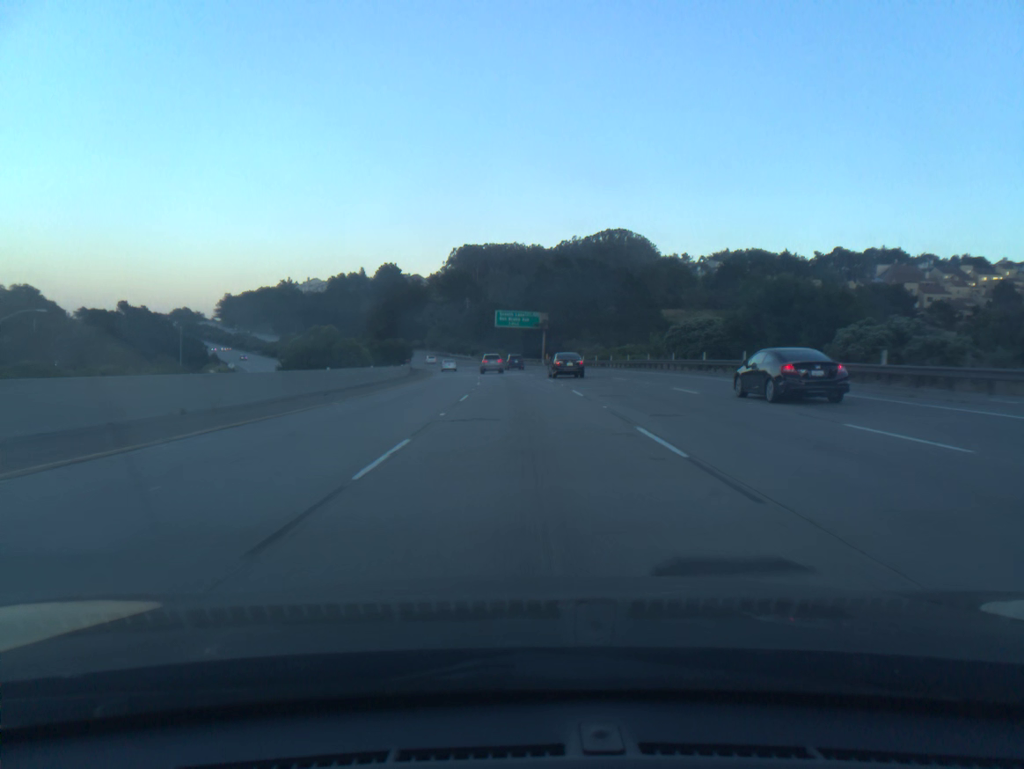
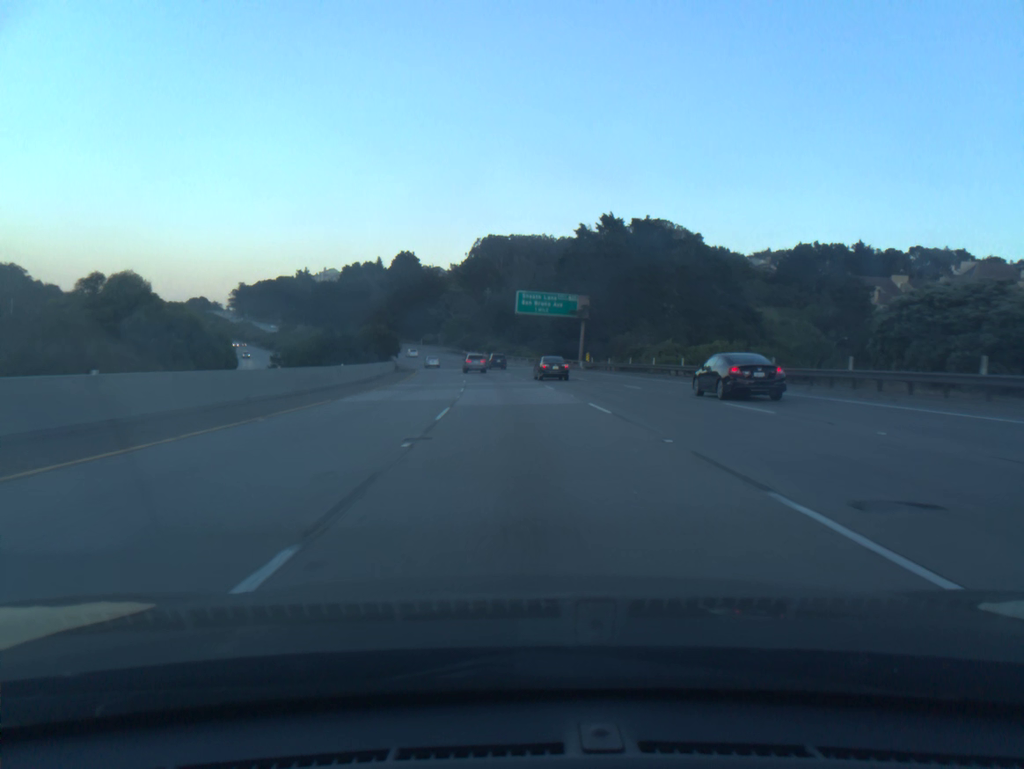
(-0.4, +36.1) m; -2°
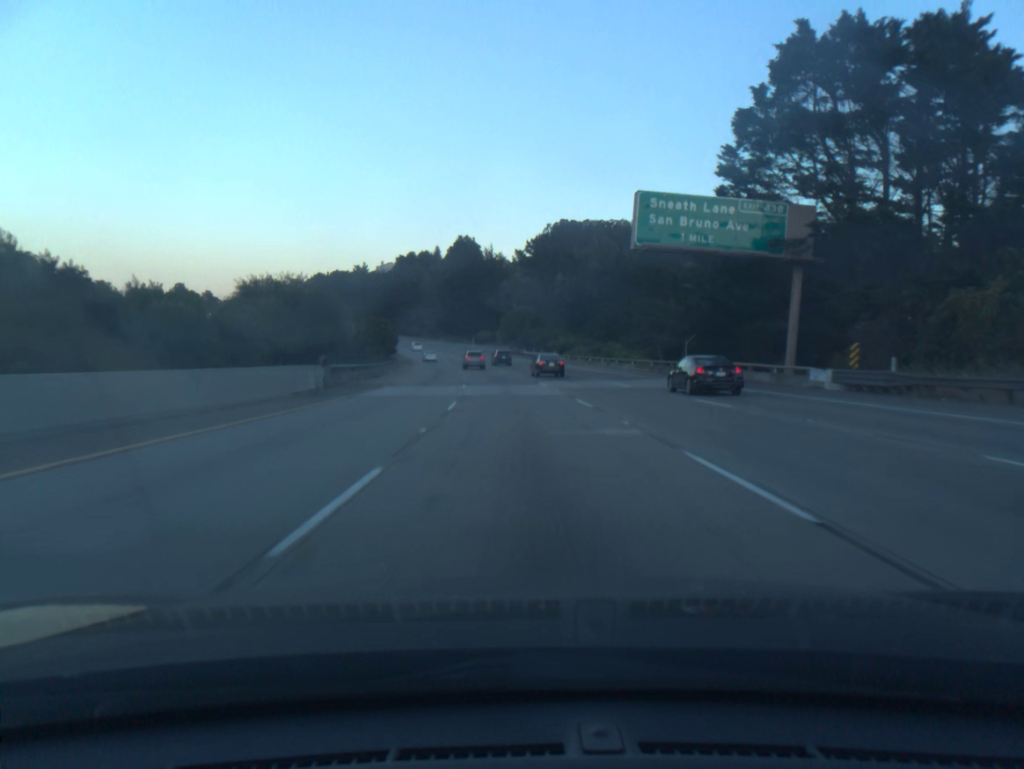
(-2.3, +54.7) m; -5°
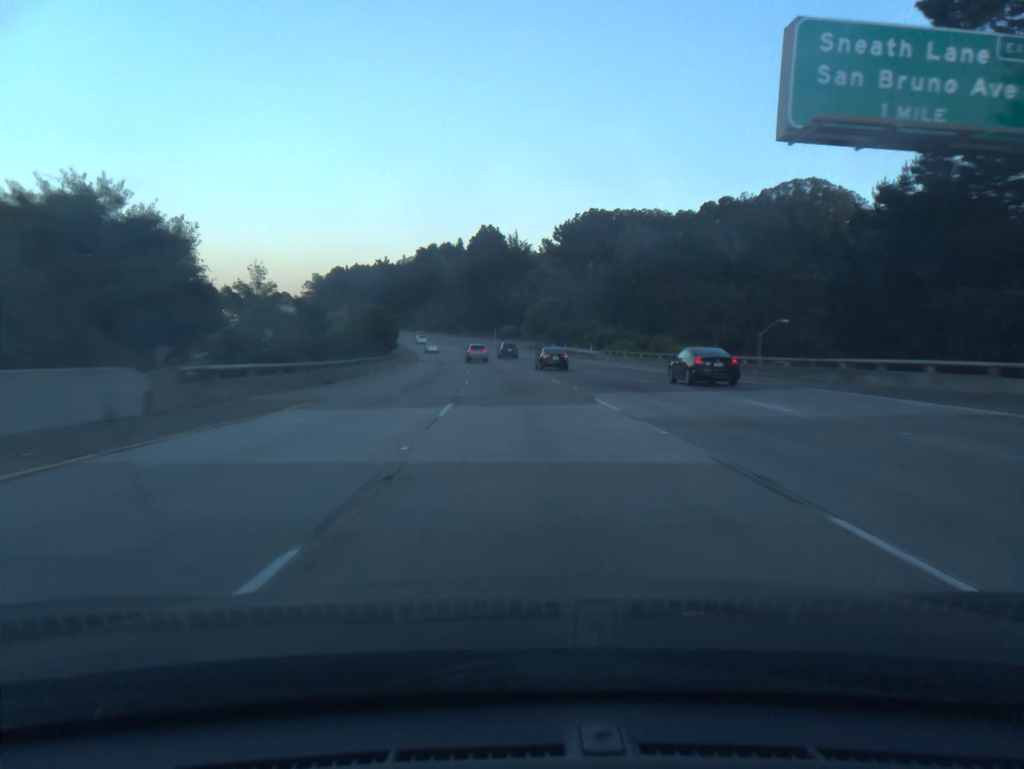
(-0.3, +18.4) m; -2°
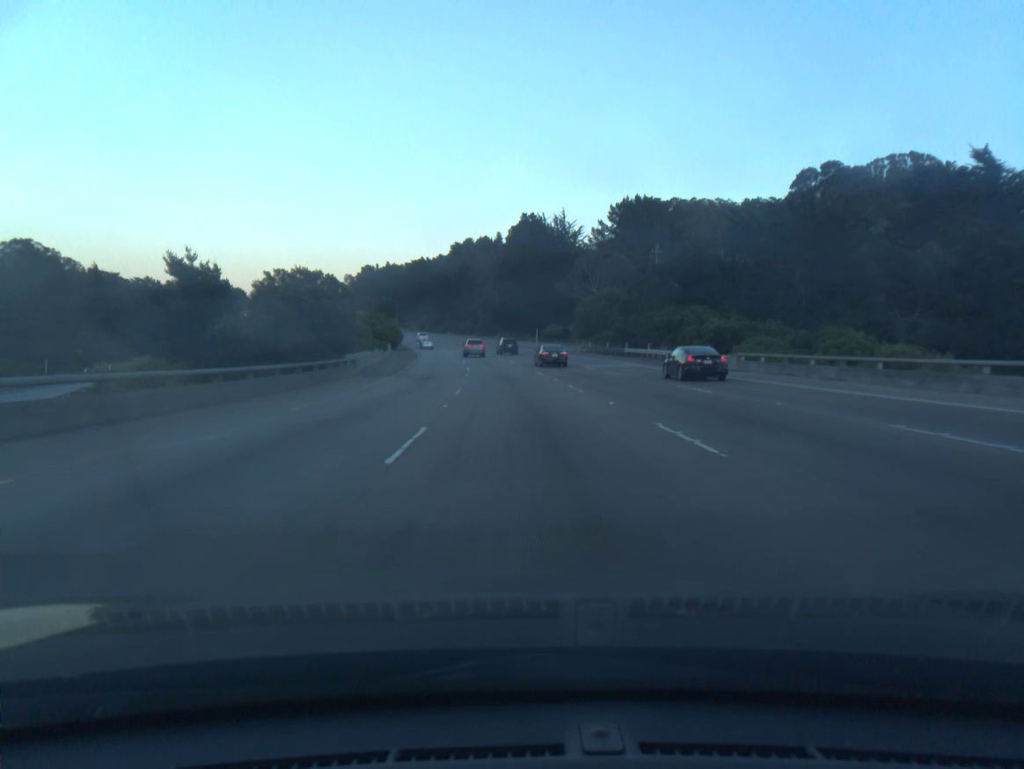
(-1.0, +36.9) m; -3°
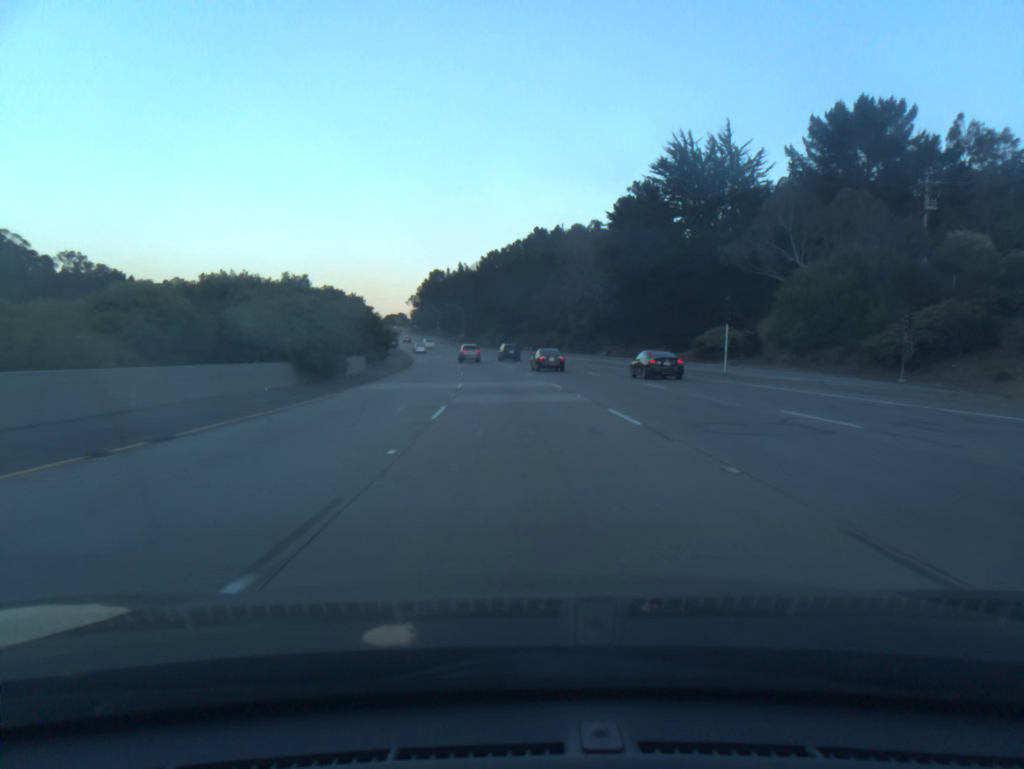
(-4.2, +74.1) m; -6°
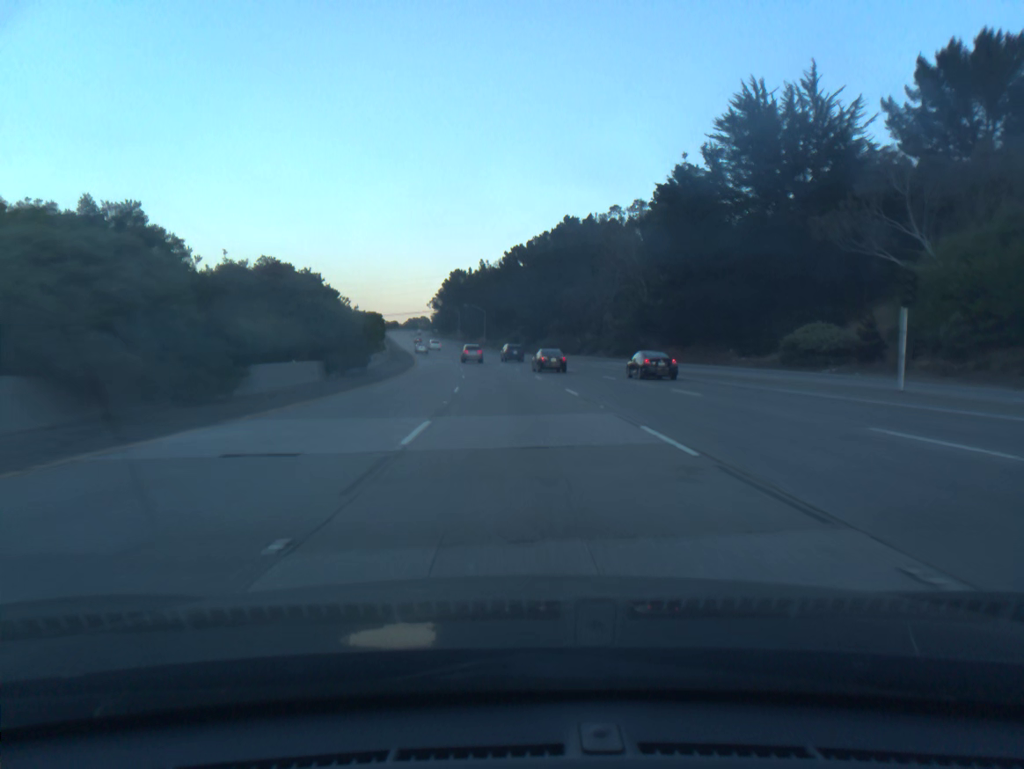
(-0.3, +18.6) m; -2°
